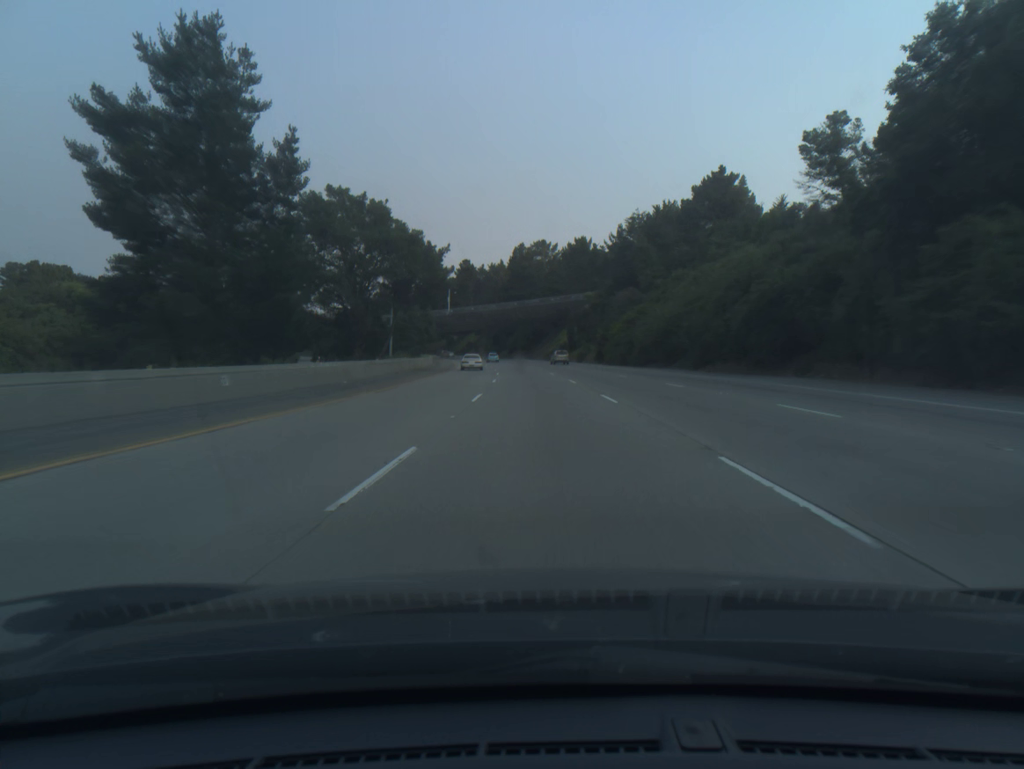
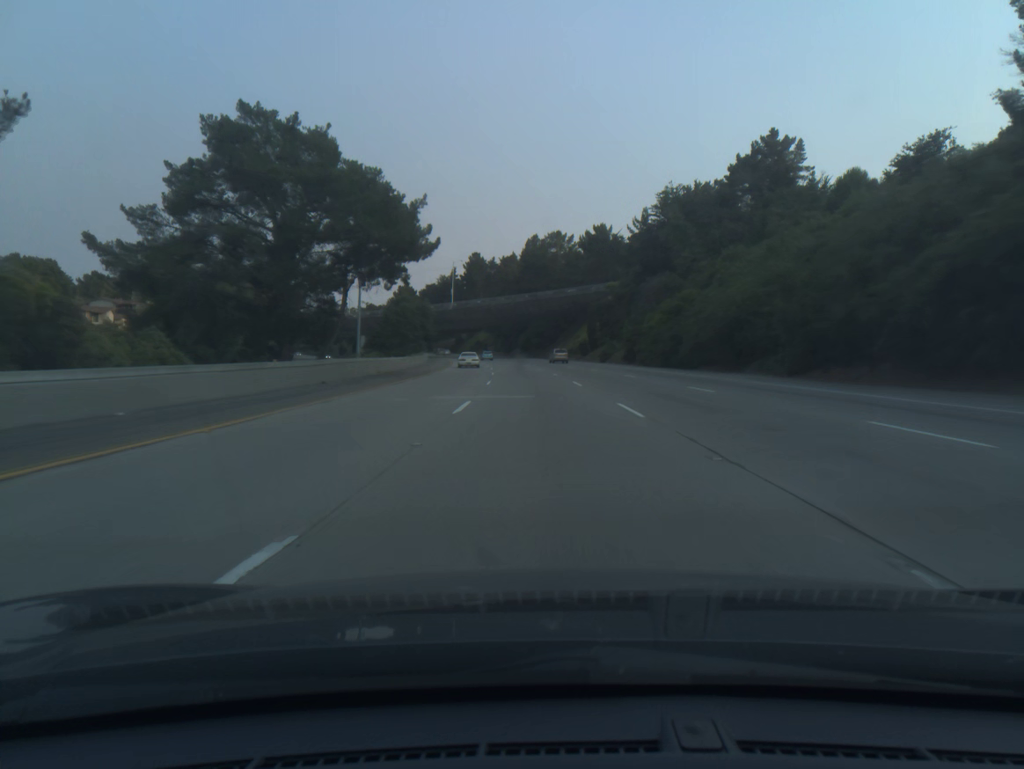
(-0.2, +19.6) m; -1°
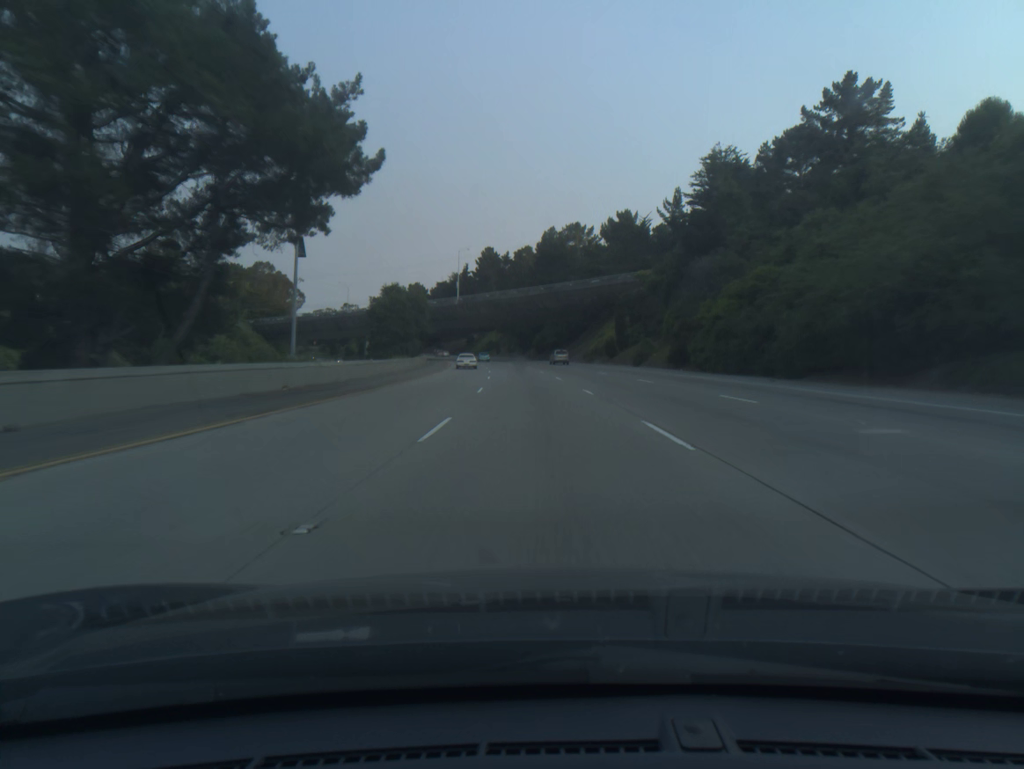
(-0.2, +19.6) m; -1°
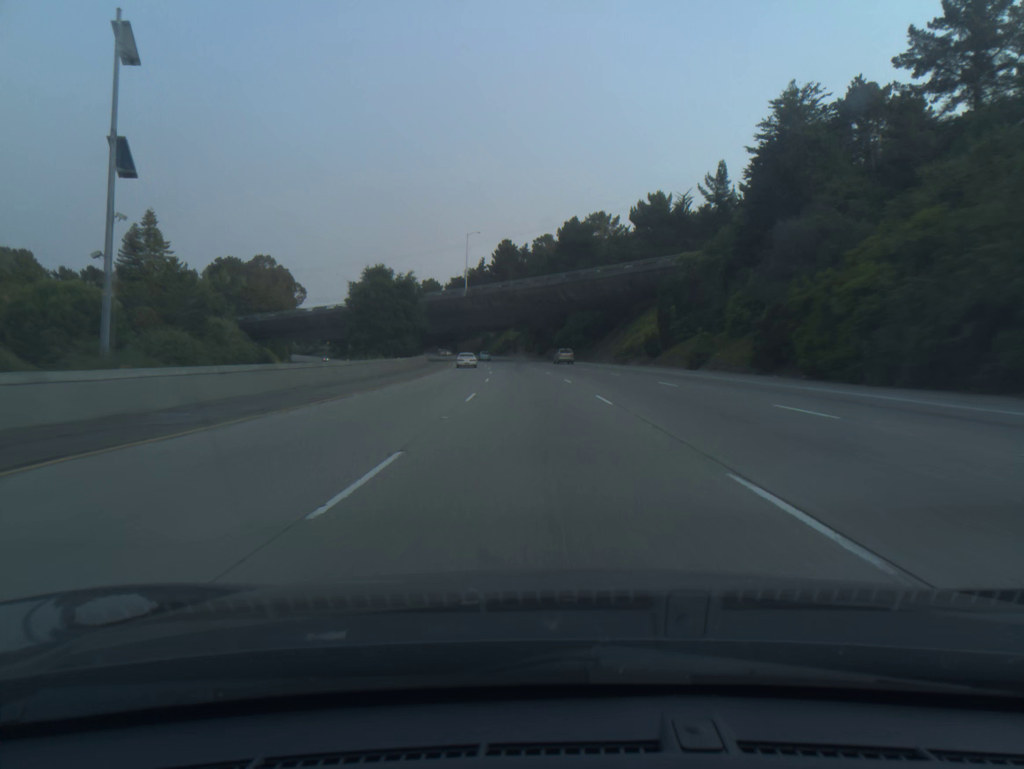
(-0.2, +19.6) m; -1°
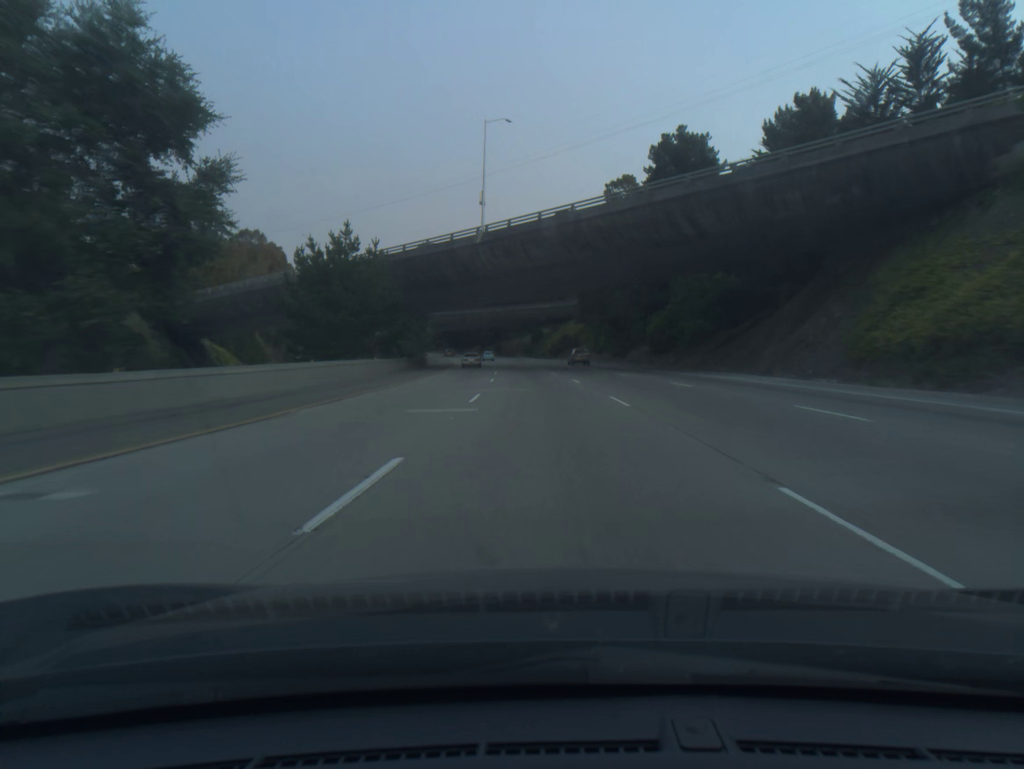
(-2.3, +58.9) m; -4°
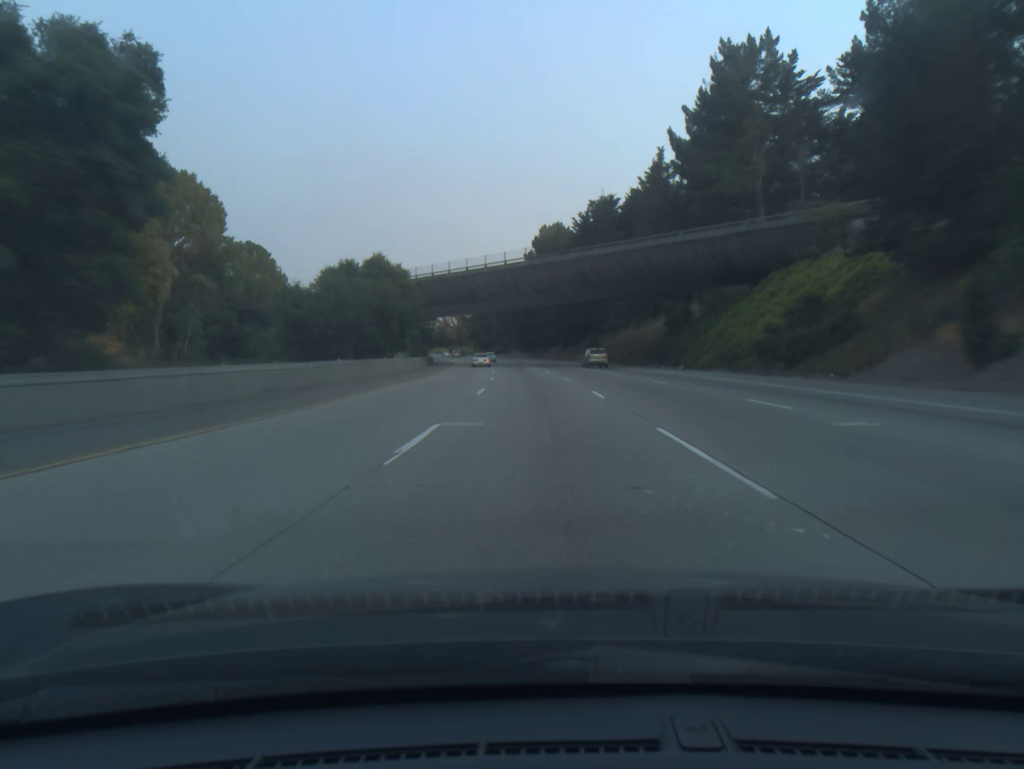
(-5.3, +97.8) m; -7°
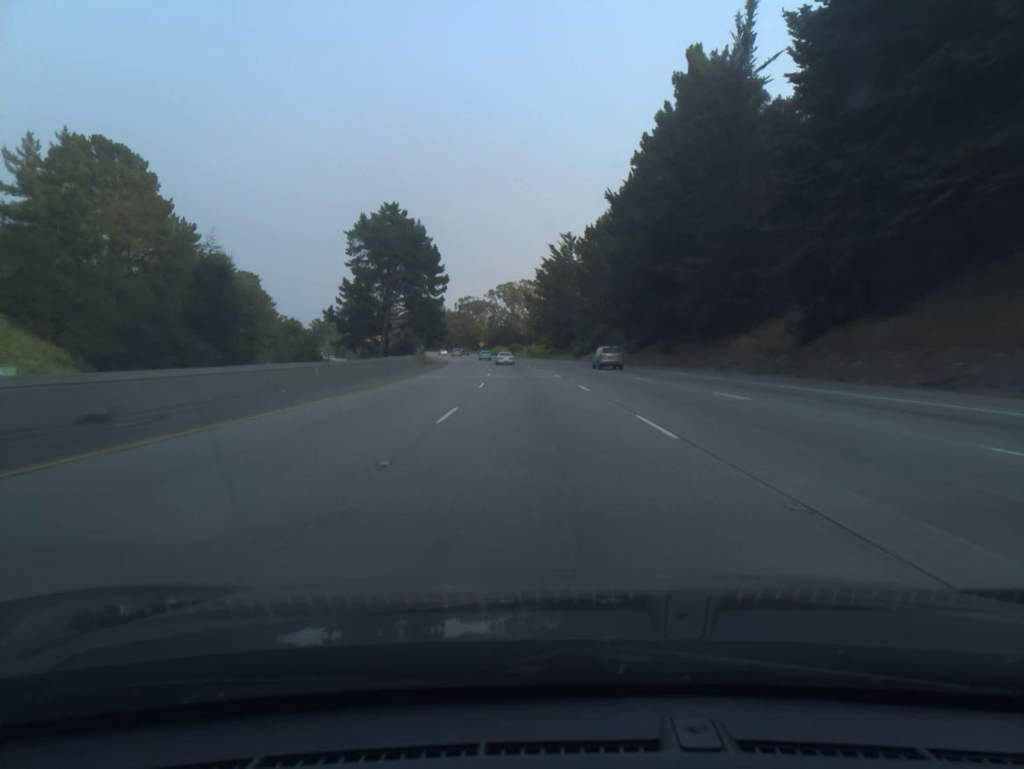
(-5.3, +97.7) m; -6°
